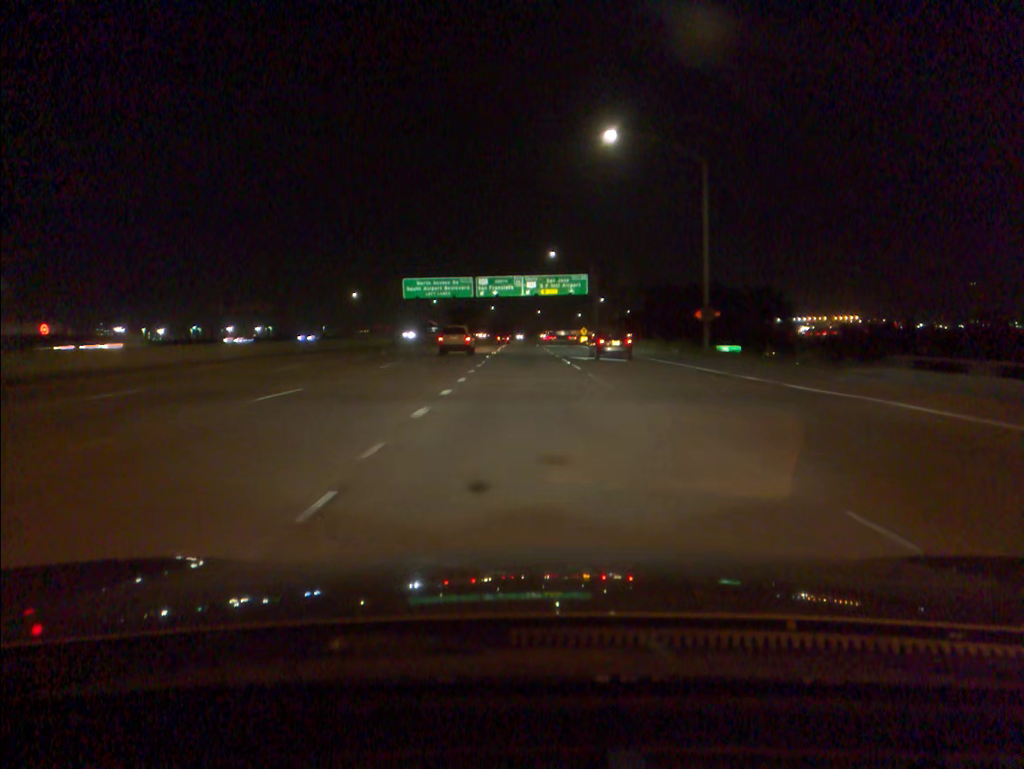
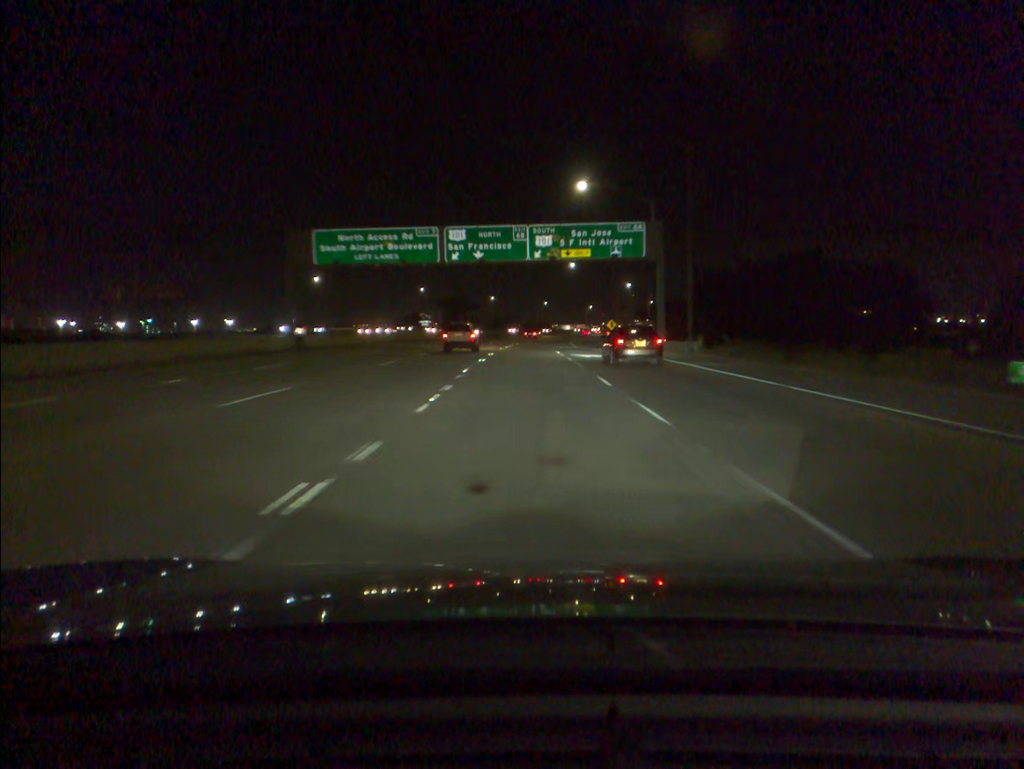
(-0.2, +46.3) m; 0°
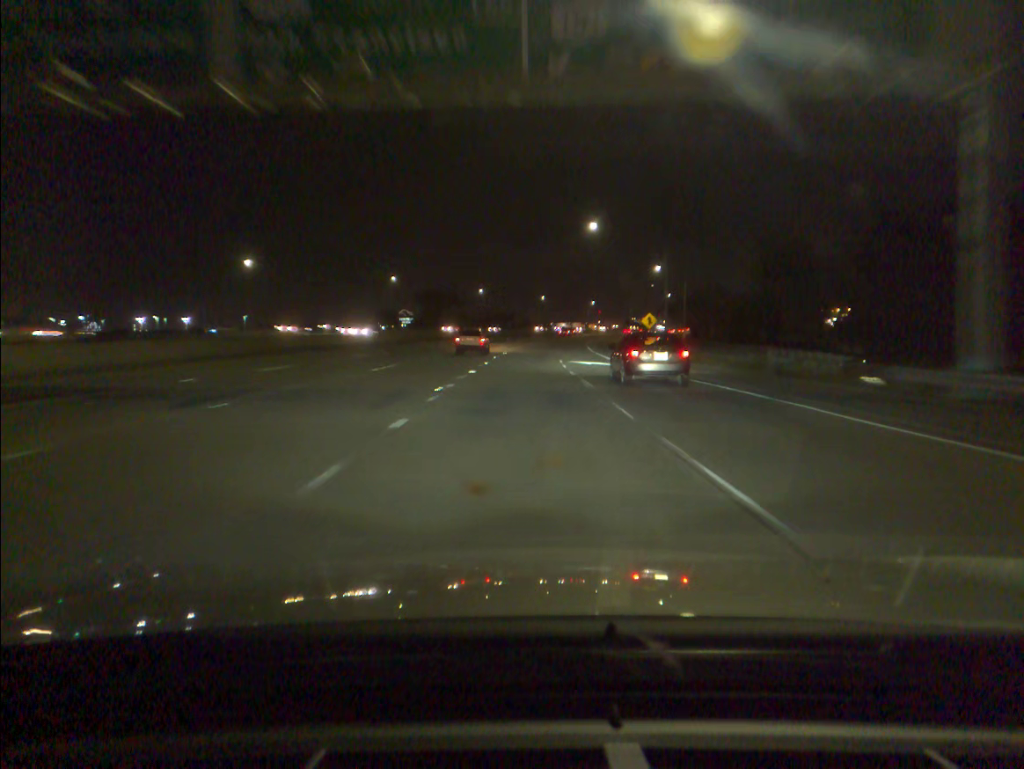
(+0.1, +41.8) m; 0°
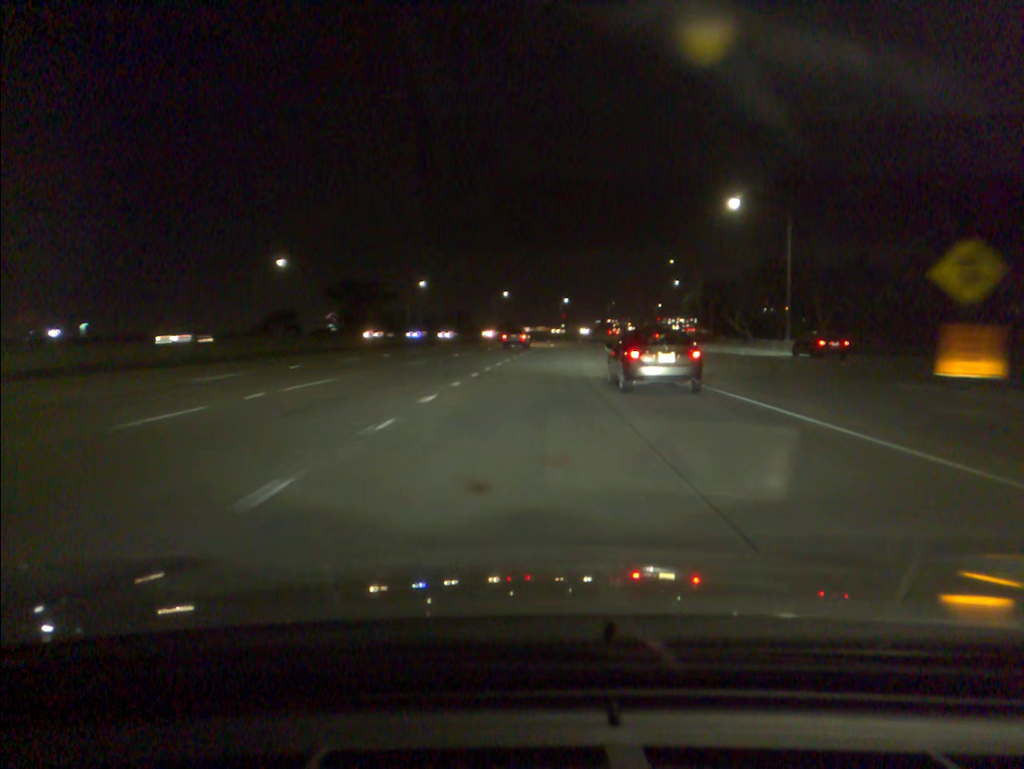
(+1.1, +63.9) m; +3°
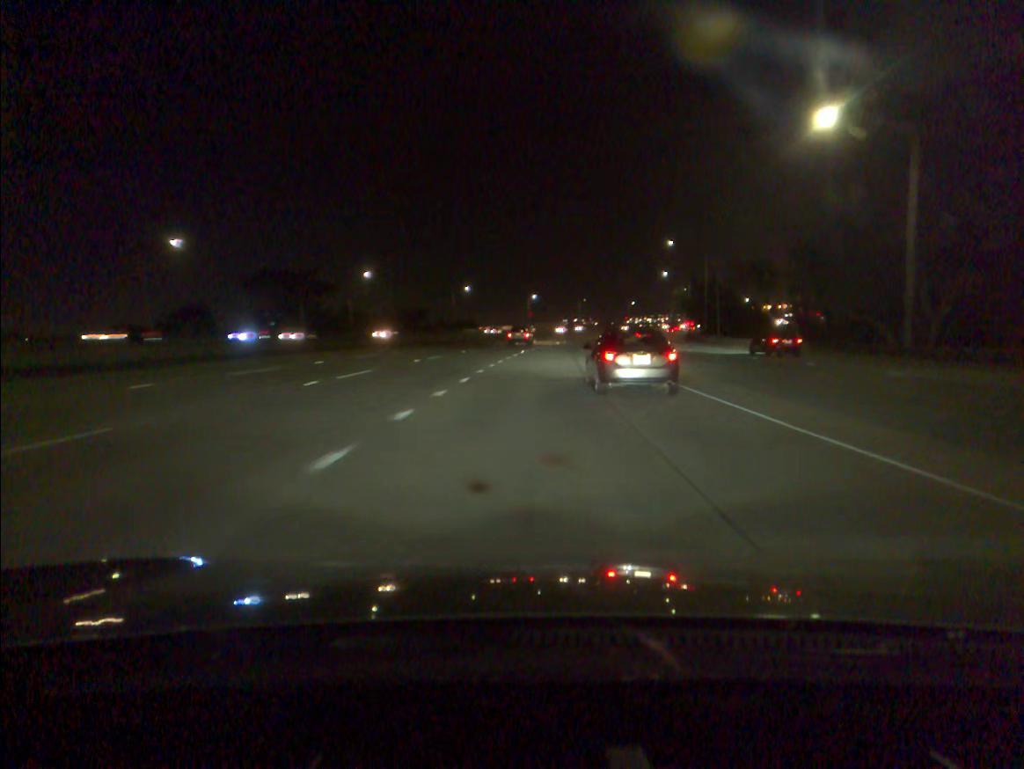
(+0.5, +25.2) m; +2°
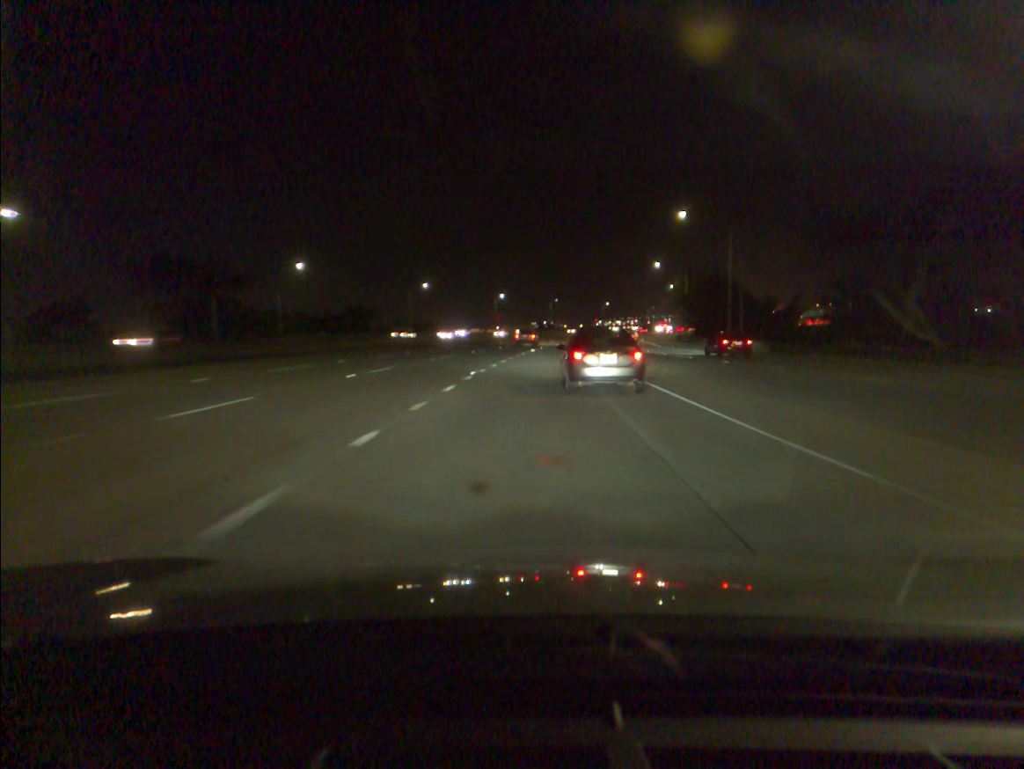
(+0.5, +25.0) m; +2°
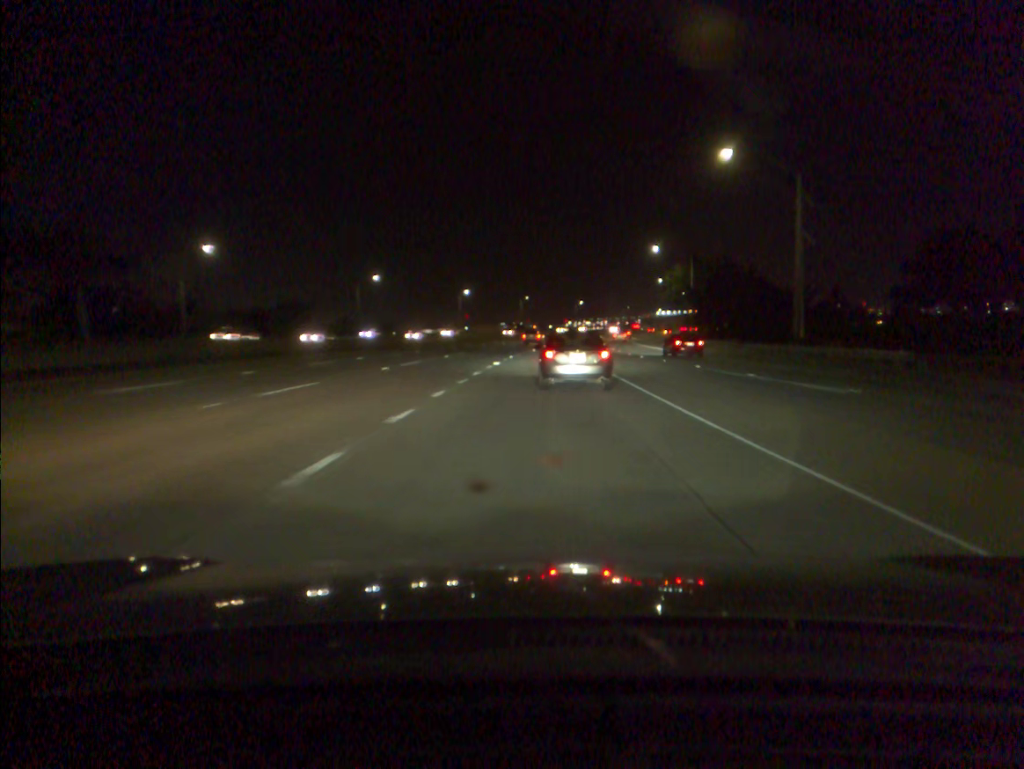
(+0.4, +25.1) m; +2°
